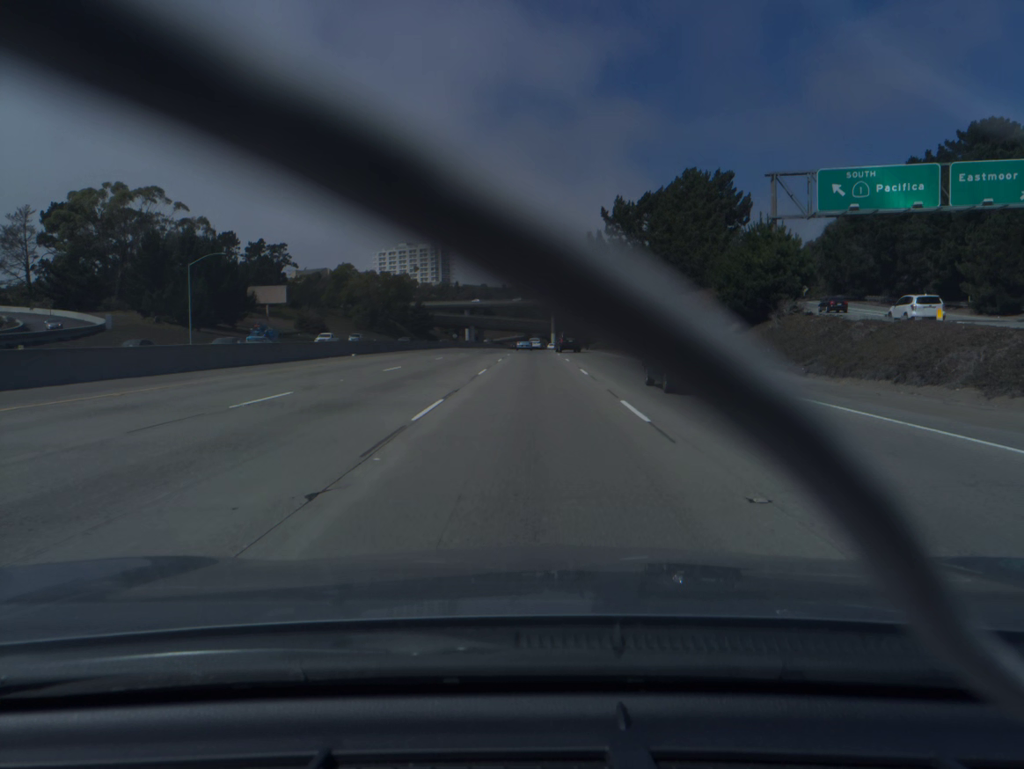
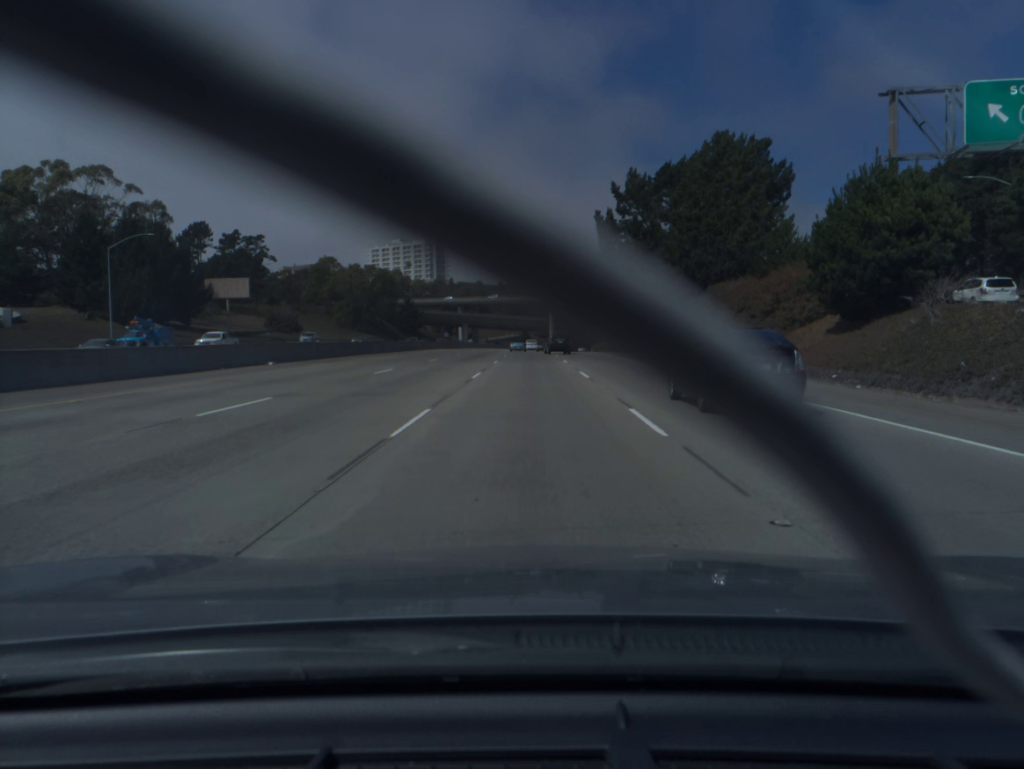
(0.0, +16.1) m; 0°
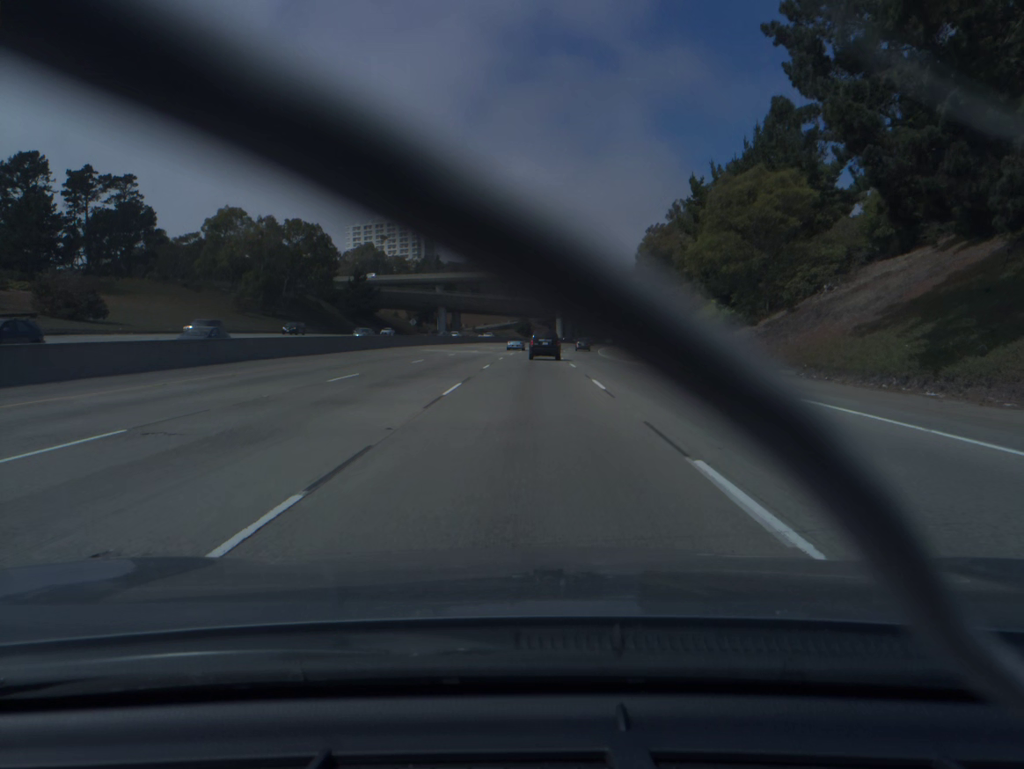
(0.0, +64.6) m; 0°
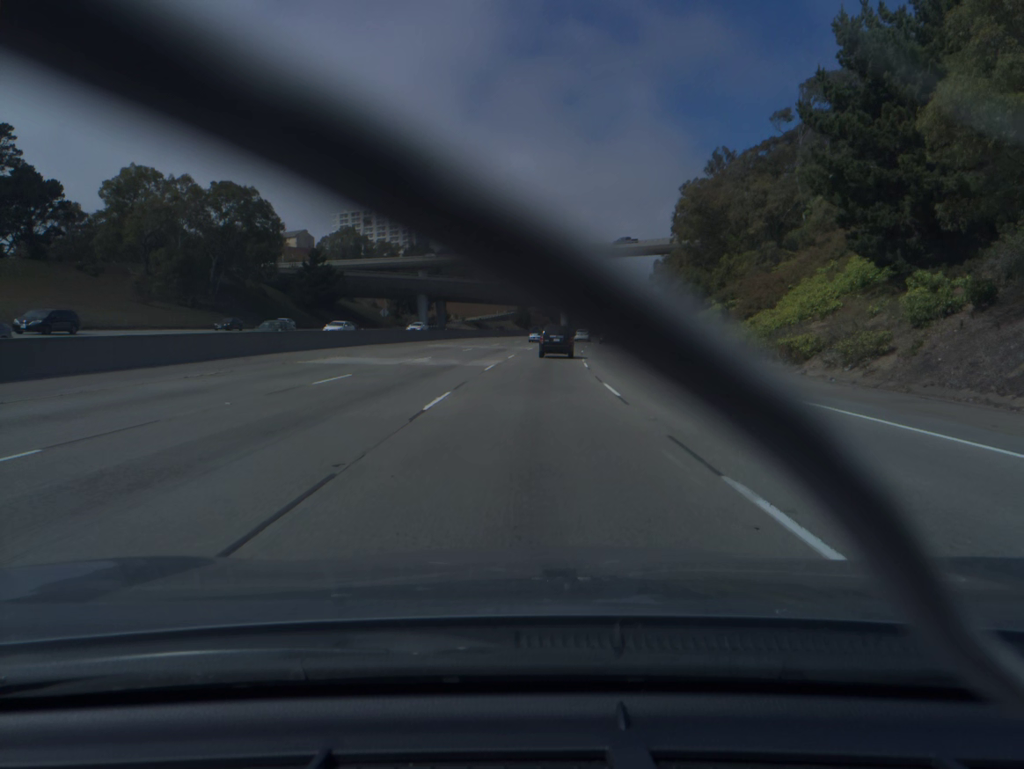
(0.0, +31.1) m; 0°
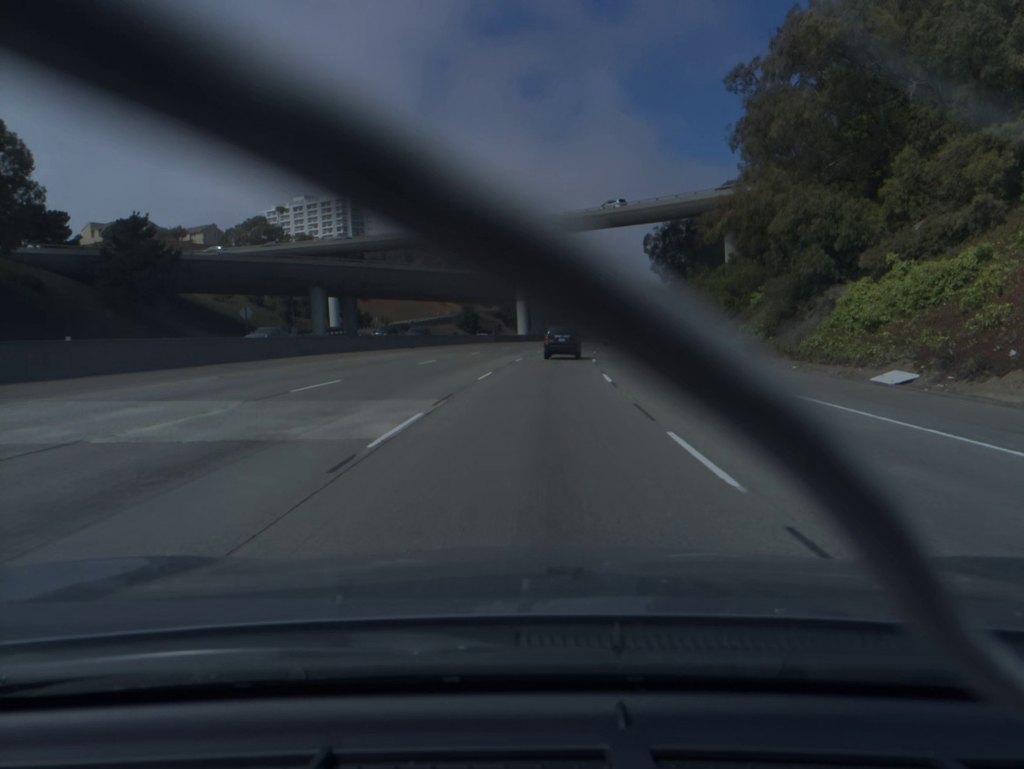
(+1.0, +45.6) m; +3°
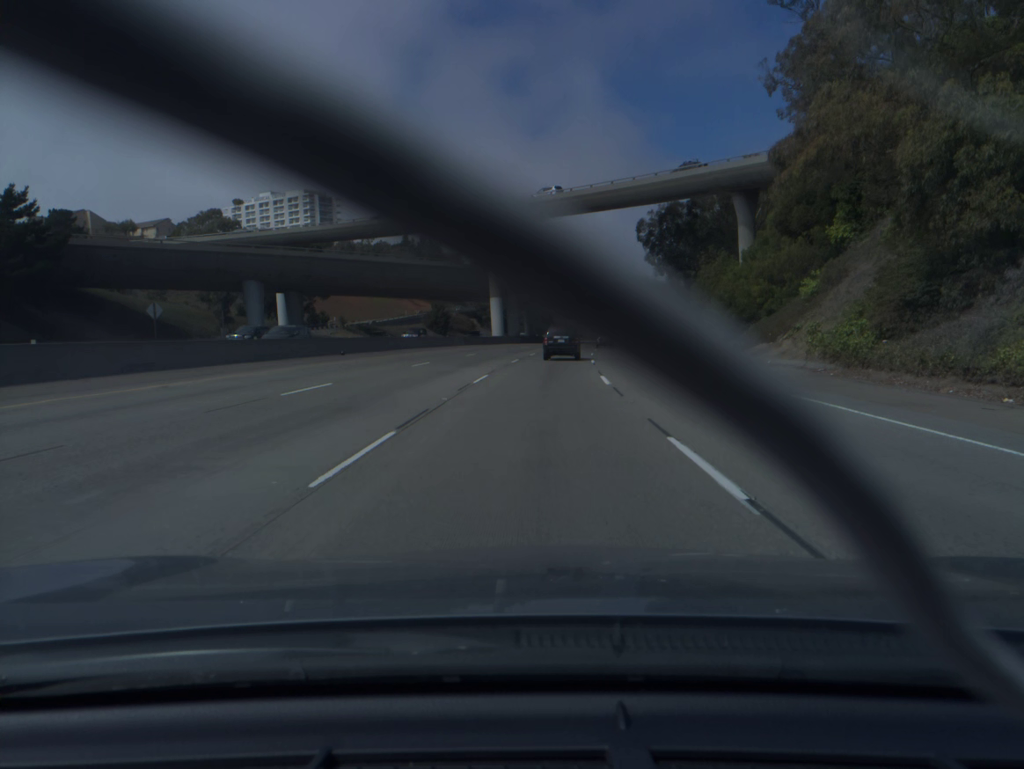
(+0.2, +15.3) m; +1°
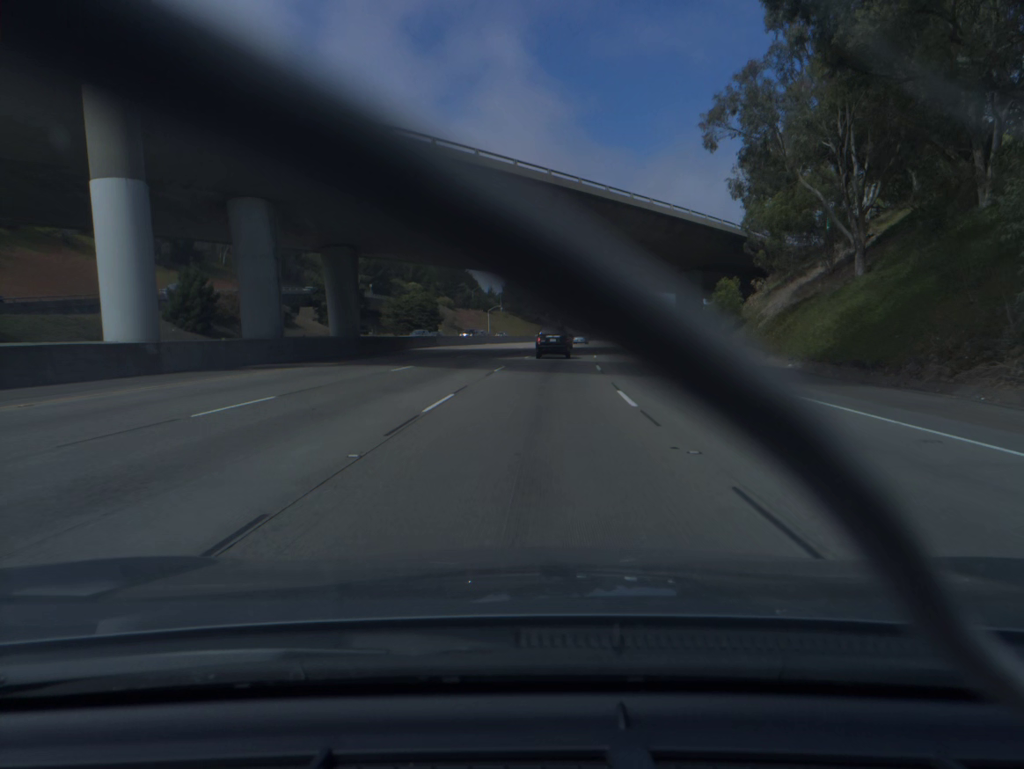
(+4.8, +76.7) m; +7°
